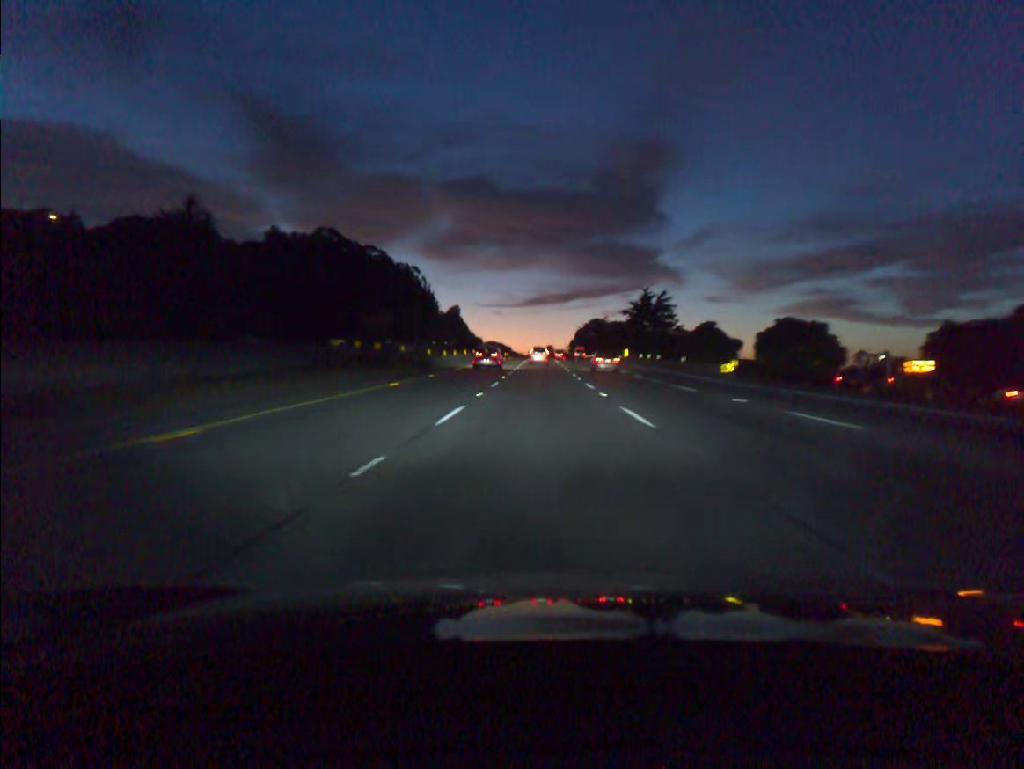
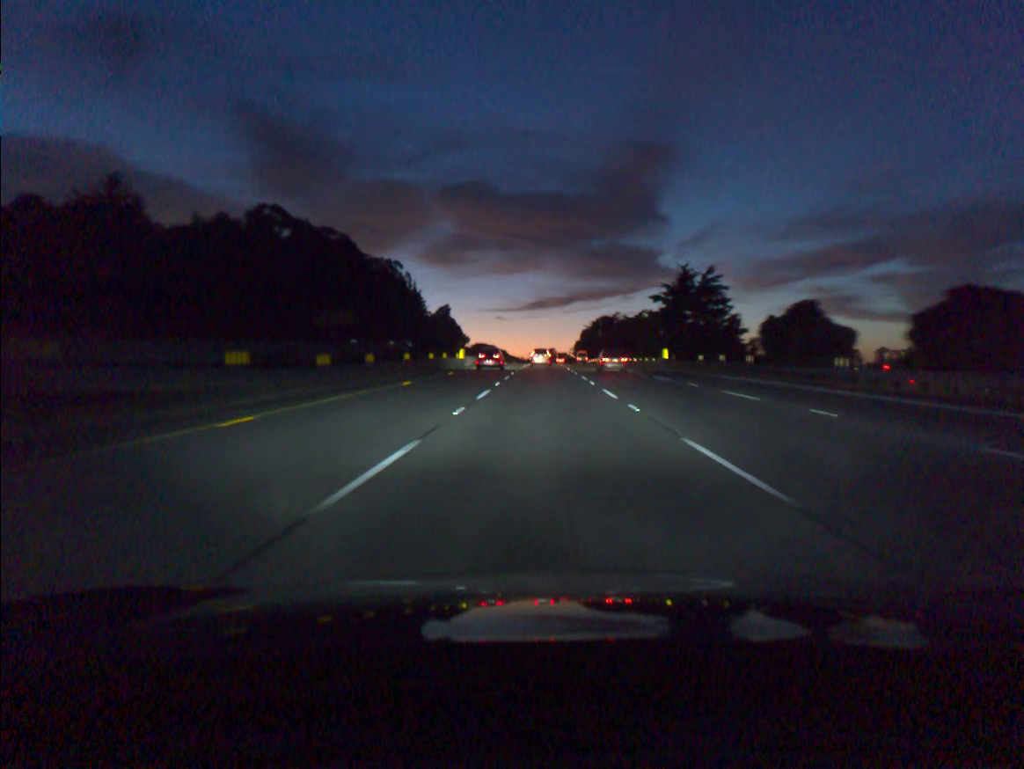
(-0.1, +36.6) m; 0°
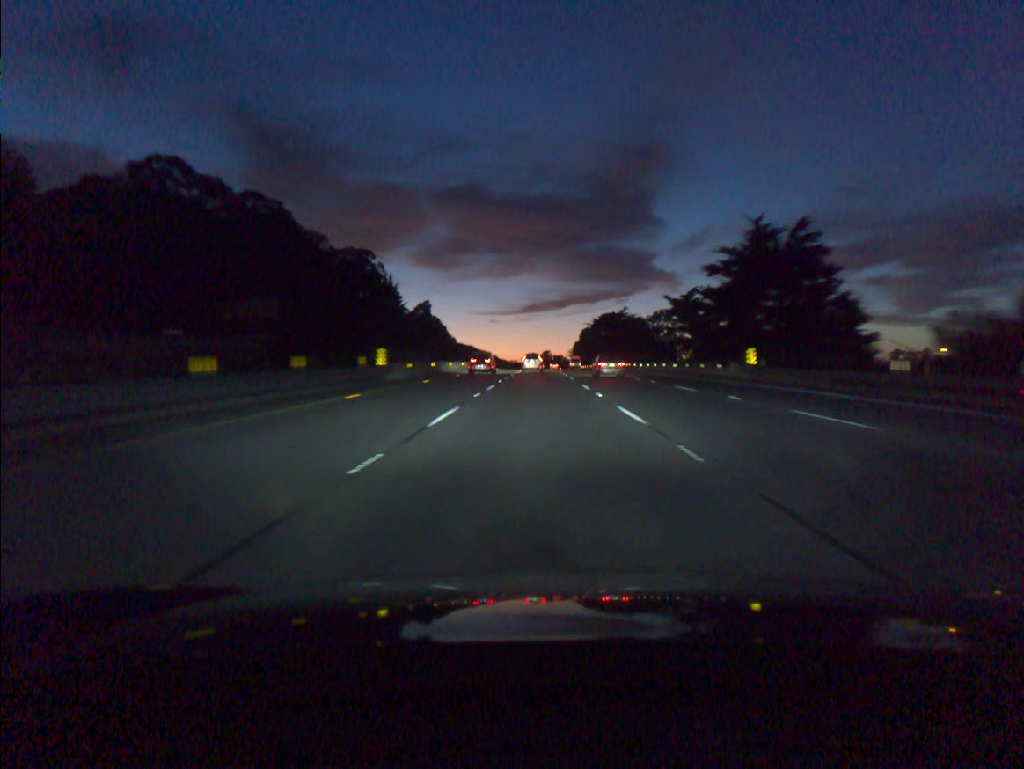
(+0.1, +36.5) m; 0°
